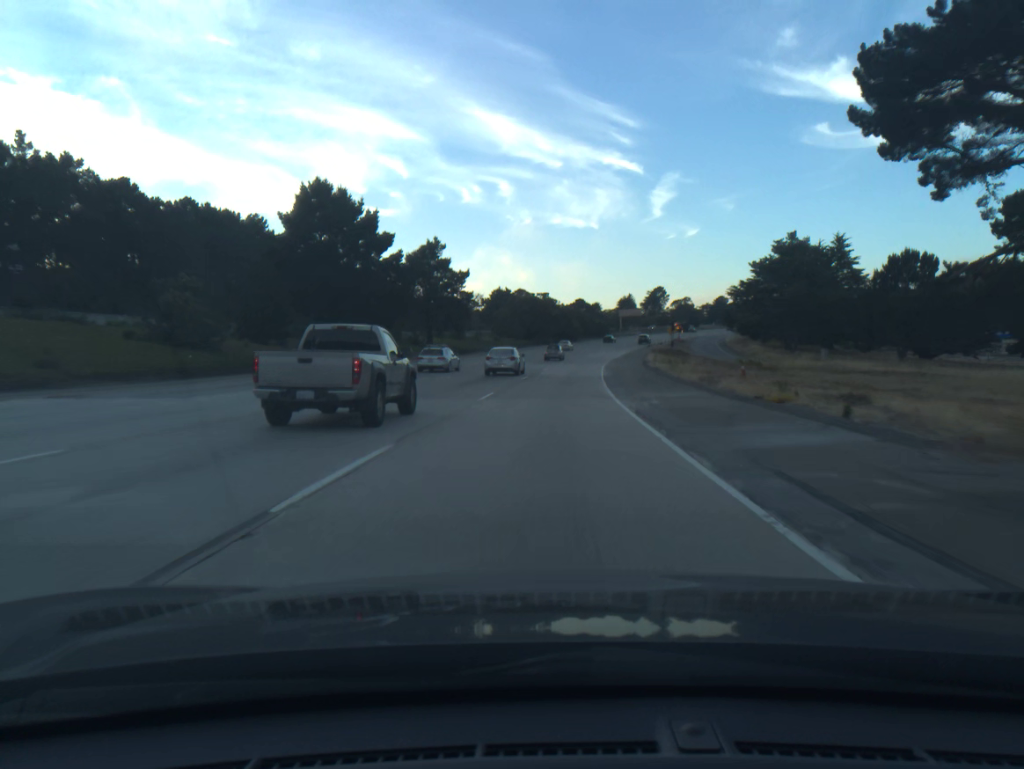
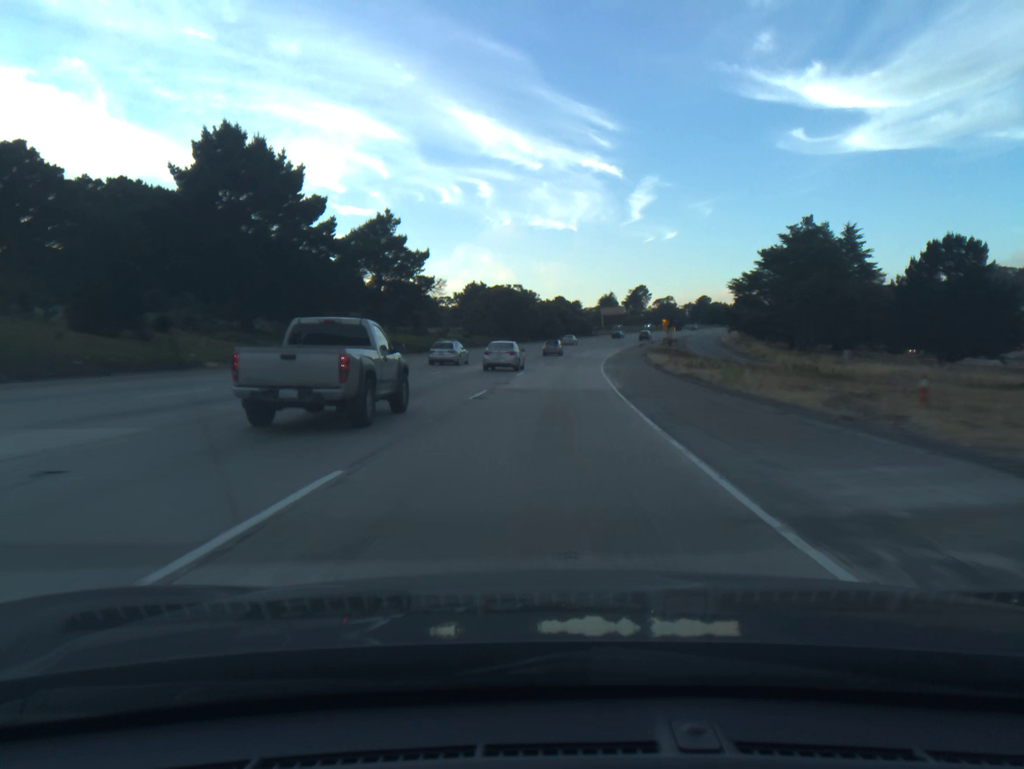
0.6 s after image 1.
(+0.2, +16.9) m; +1°
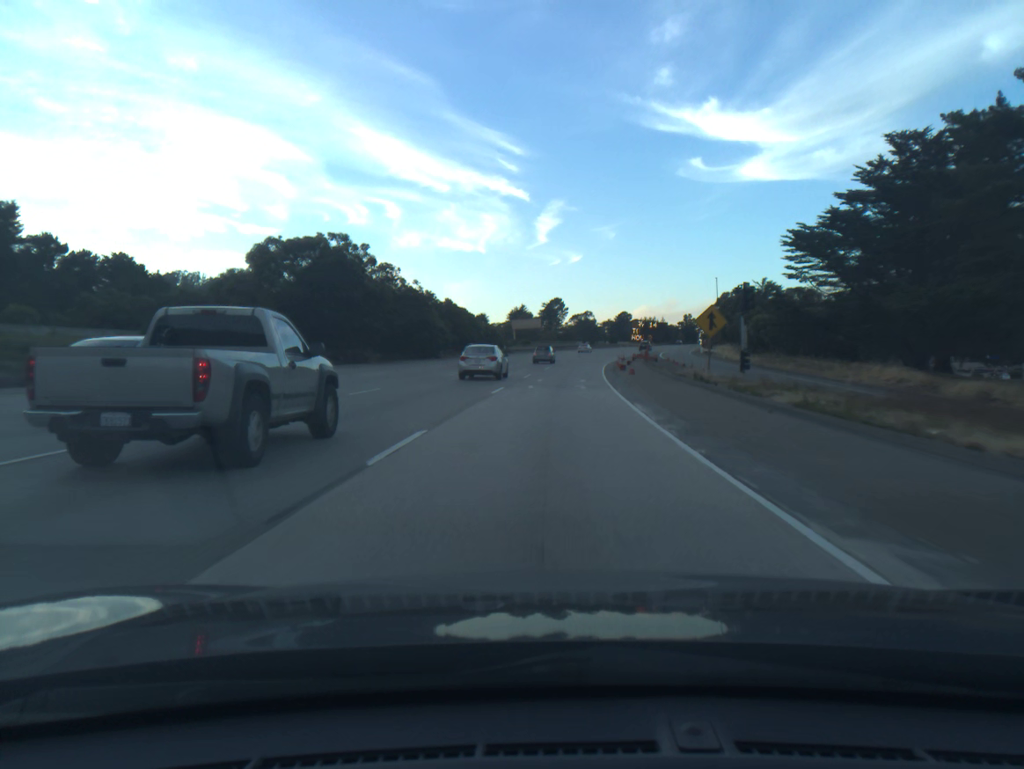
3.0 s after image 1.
(+4.0, +68.3) m; +7°
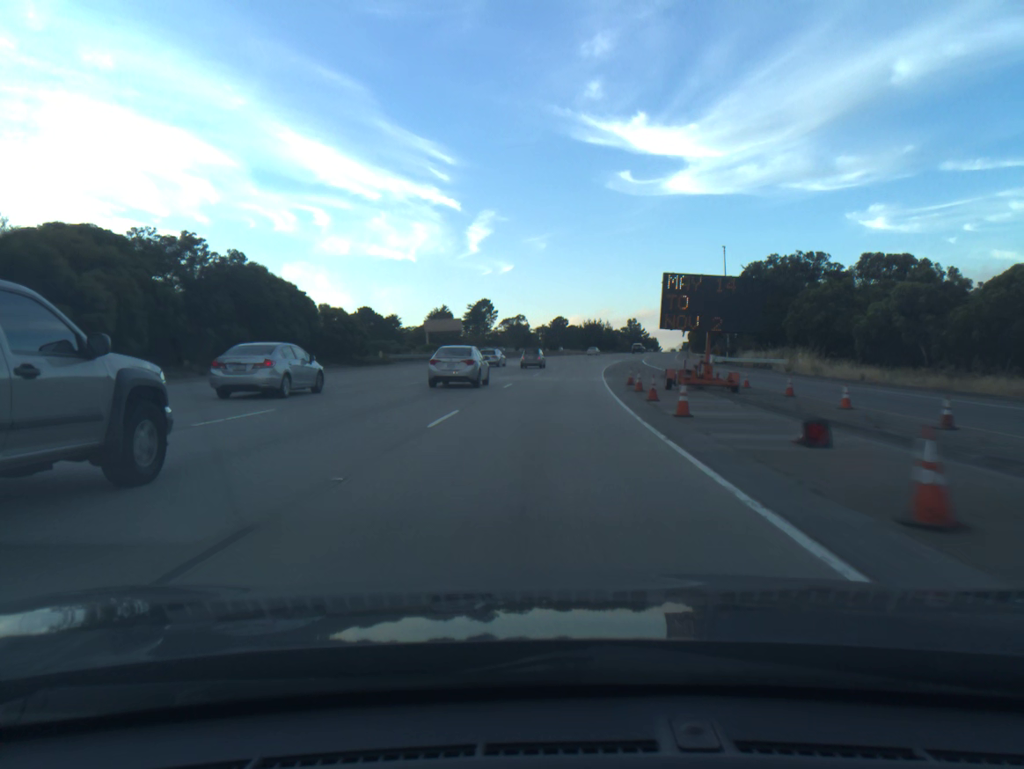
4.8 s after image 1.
(+2.3, +51.7) m; +5°
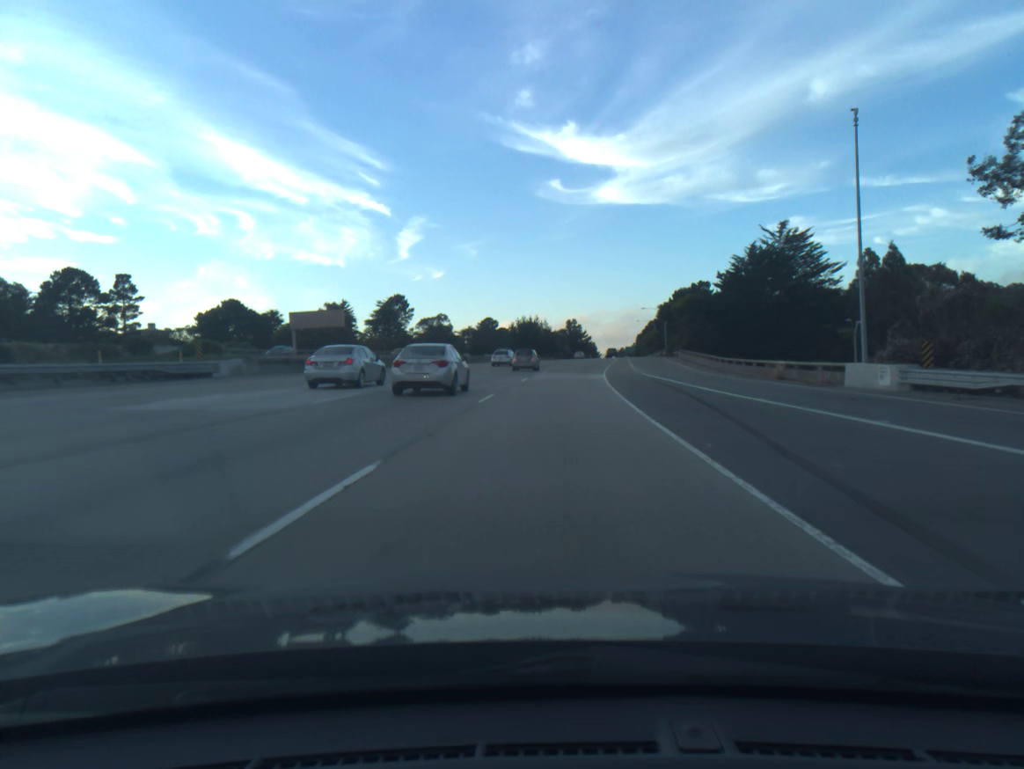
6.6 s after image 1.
(+2.2, +51.7) m; +5°
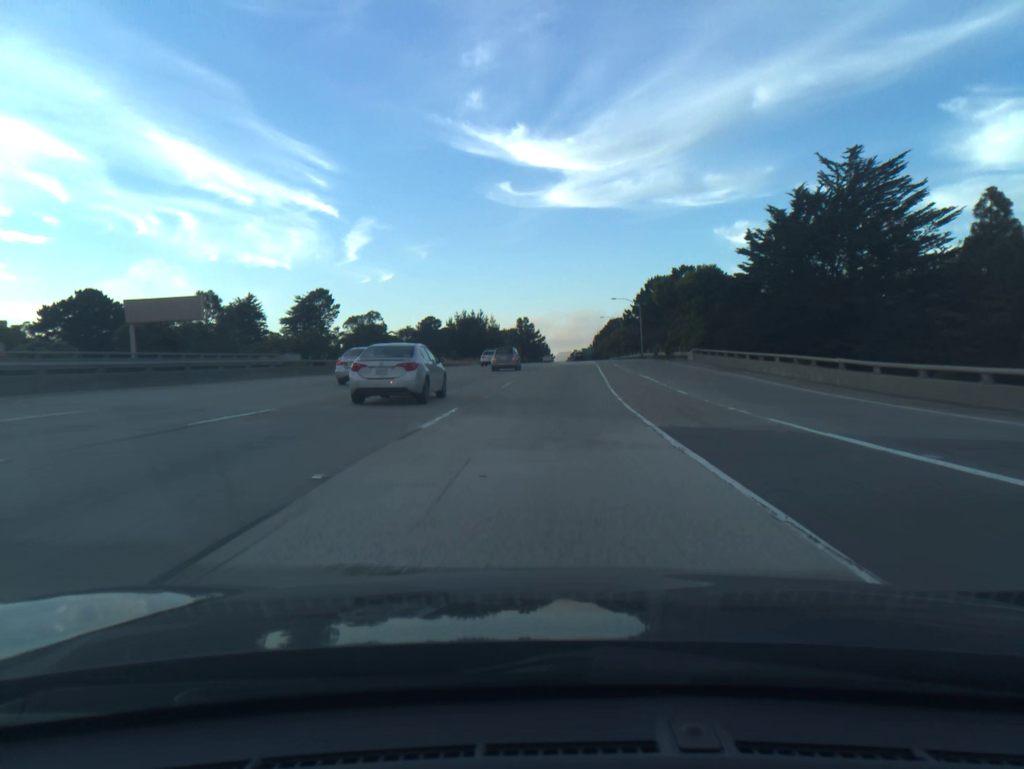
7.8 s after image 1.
(+1.1, +34.4) m; +4°
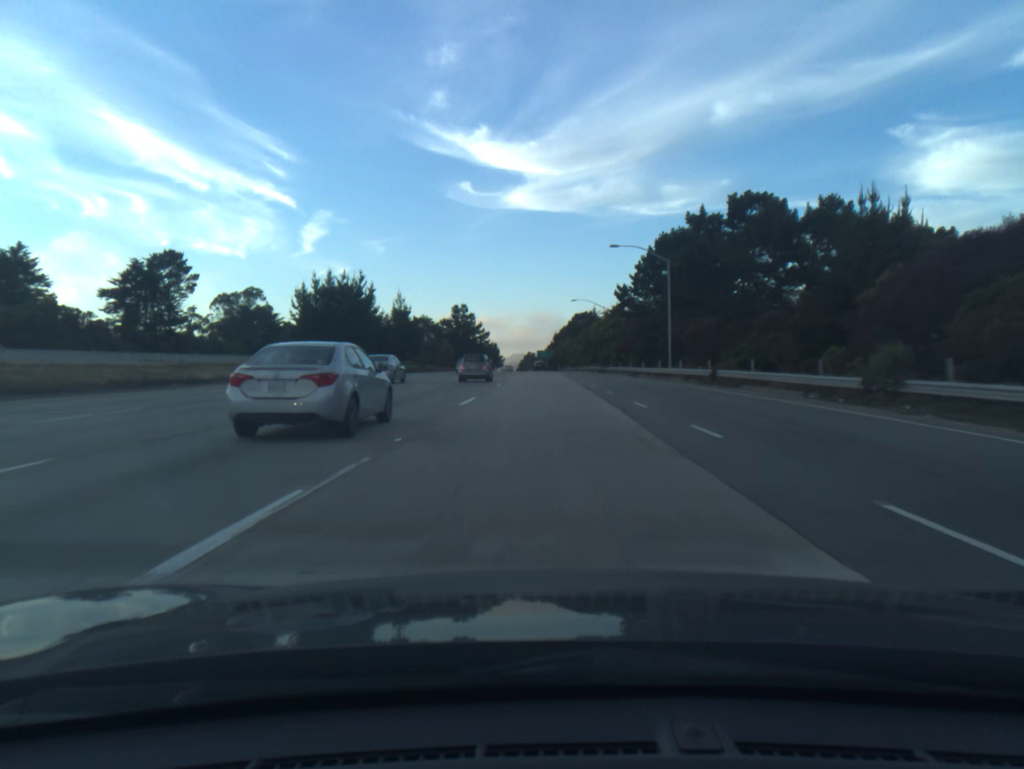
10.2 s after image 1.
(+2.8, +68.6) m; +3°
